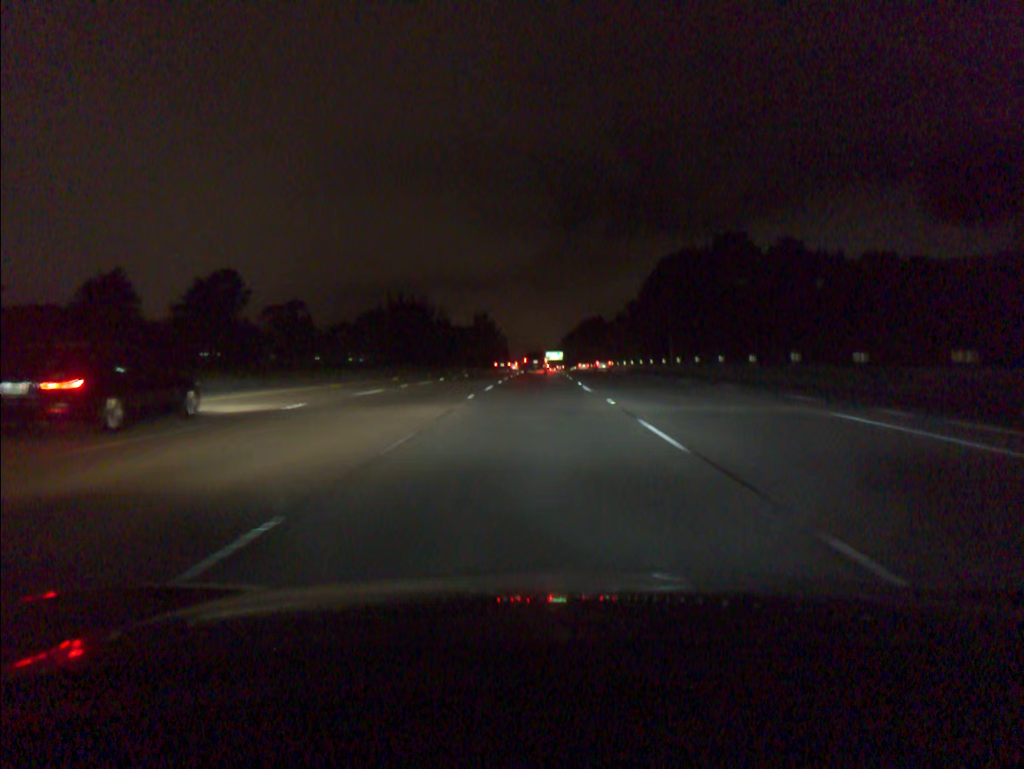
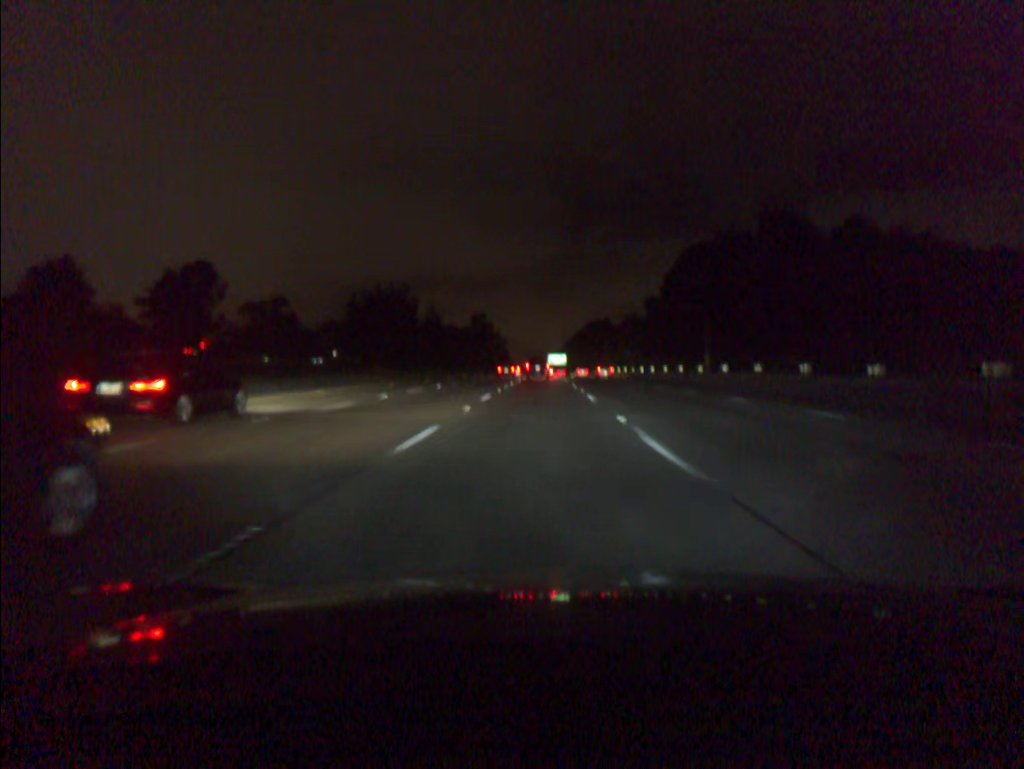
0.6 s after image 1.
(0.0, +17.2) m; 0°
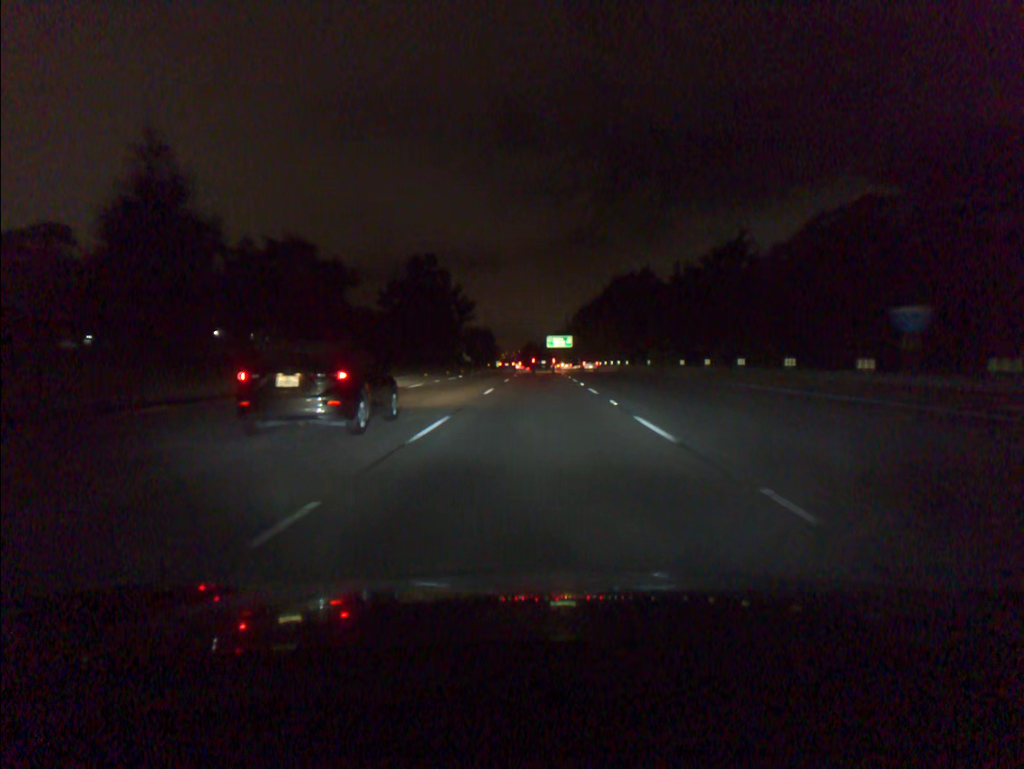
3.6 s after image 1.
(+0.1, +86.8) m; 0°
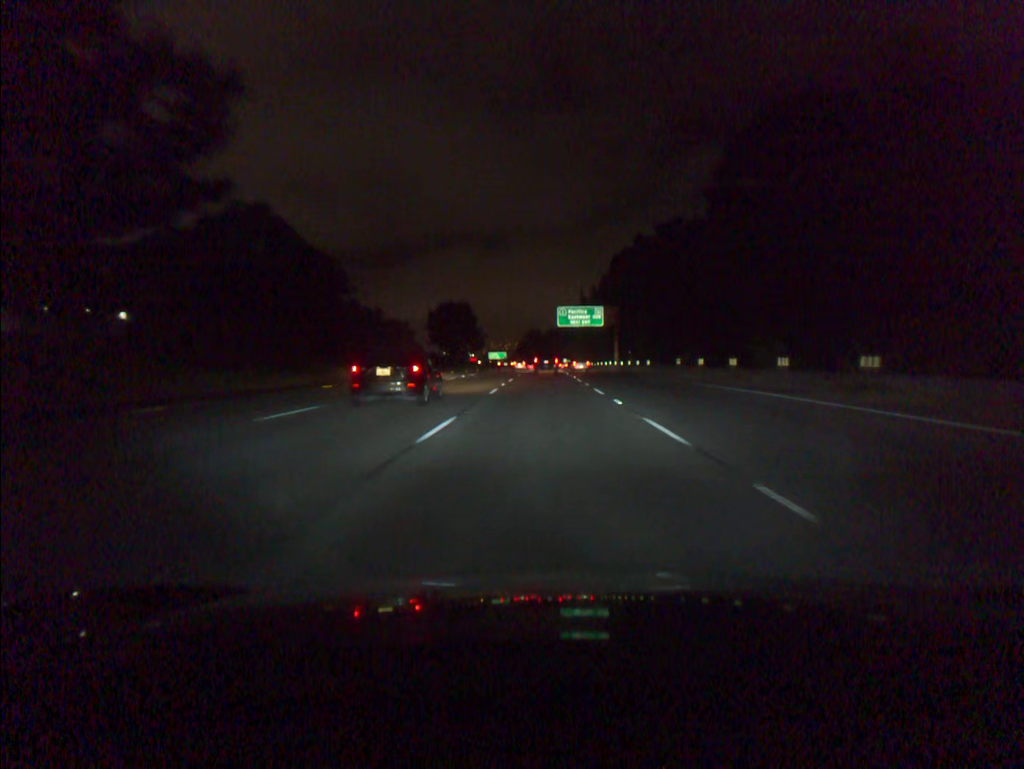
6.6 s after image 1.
(-0.3, +87.9) m; 0°
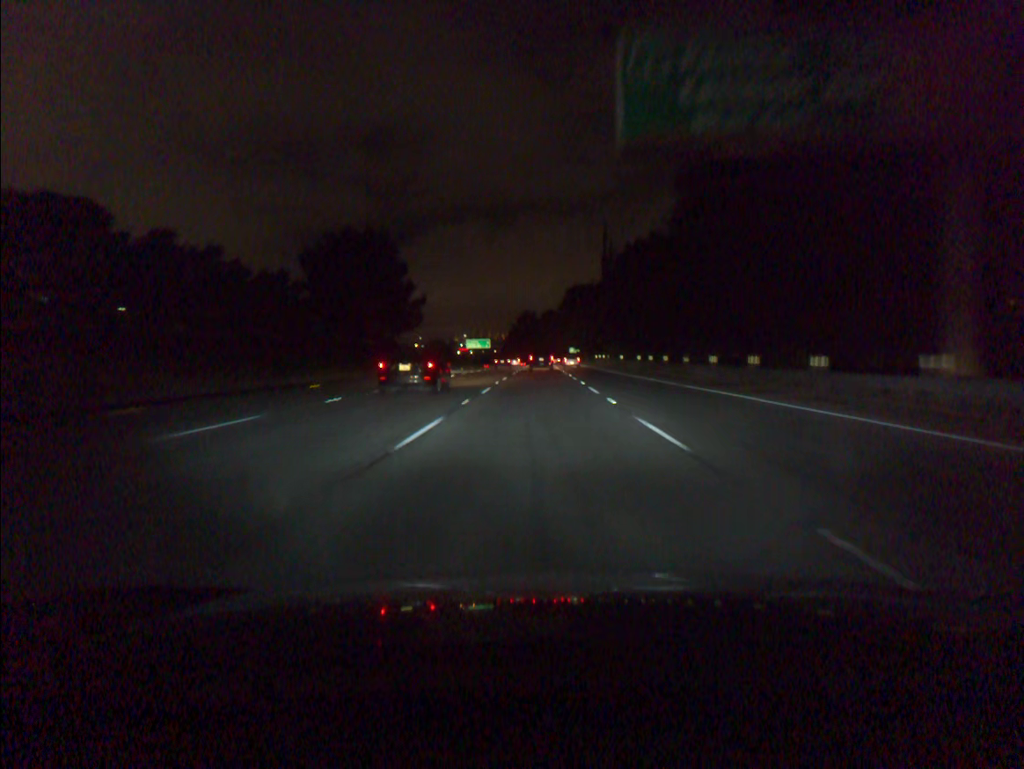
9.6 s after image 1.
(+0.4, +88.5) m; 0°
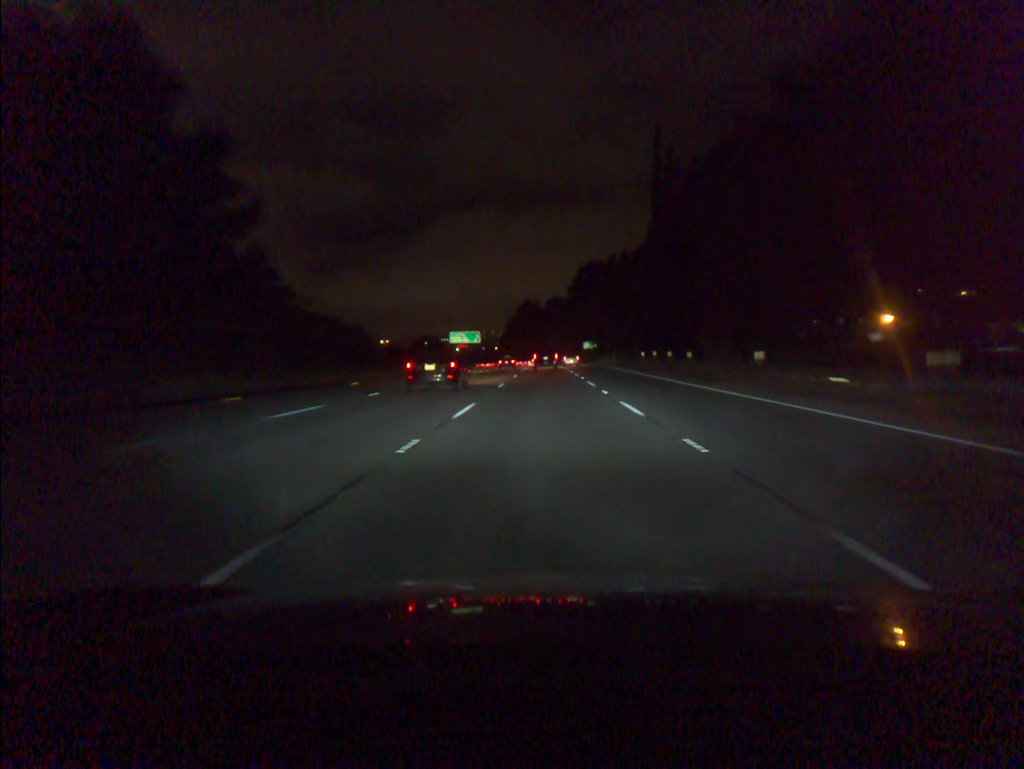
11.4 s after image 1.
(-0.2, +53.2) m; 0°
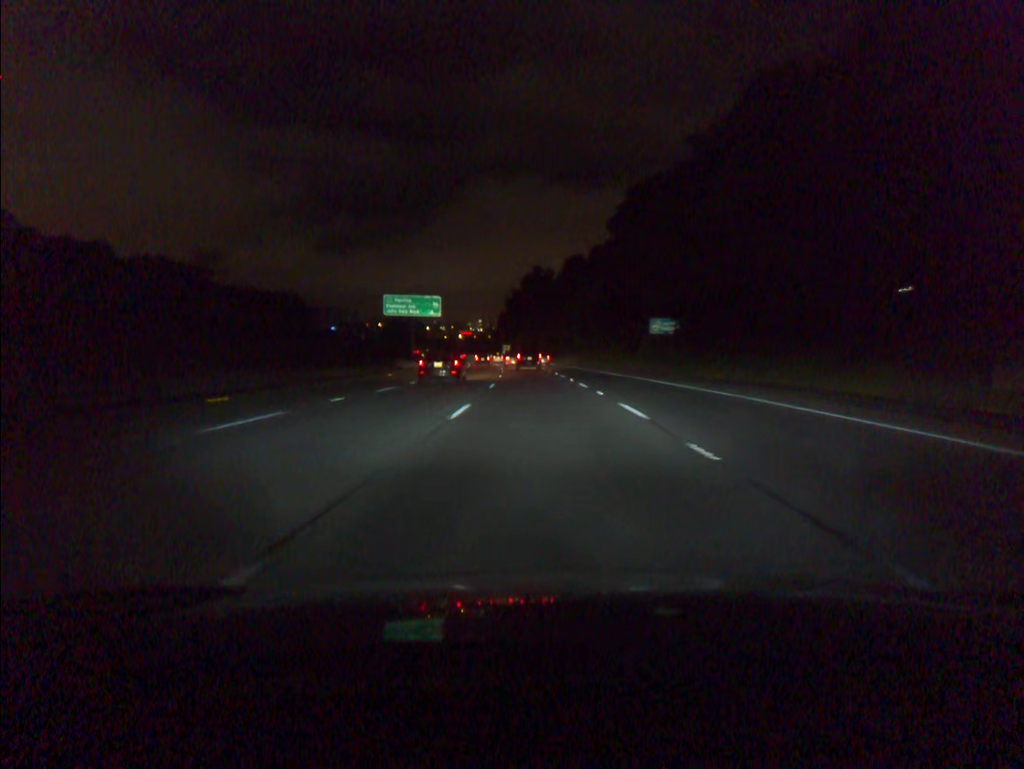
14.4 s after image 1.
(0.0, +88.4) m; -1°
